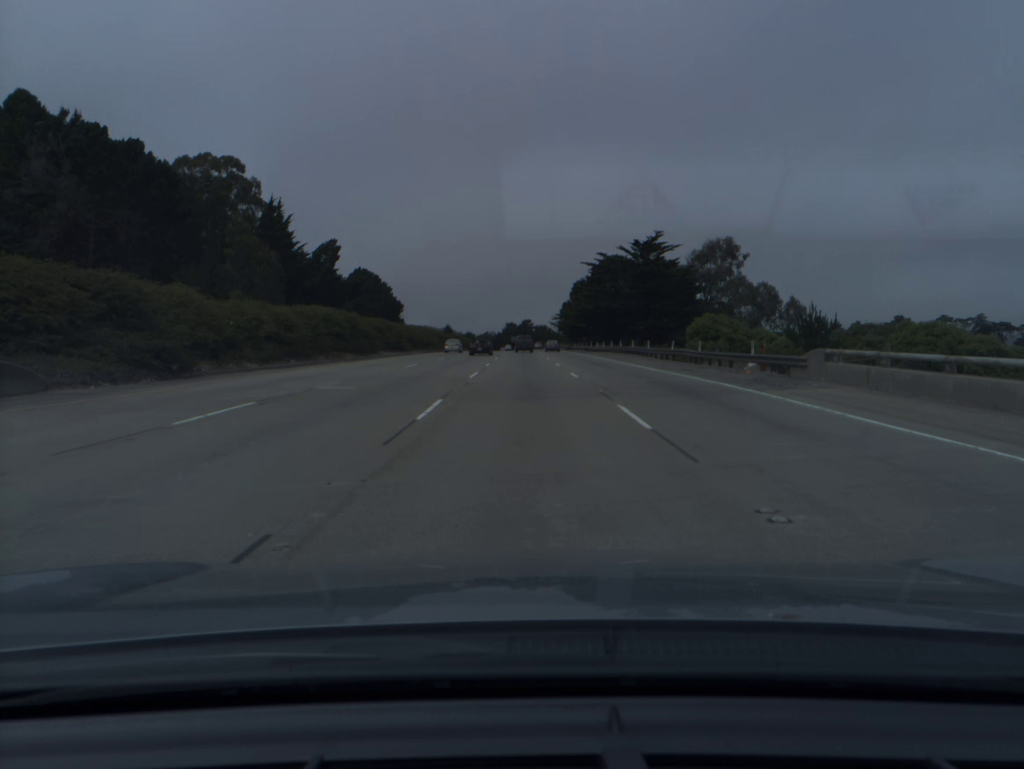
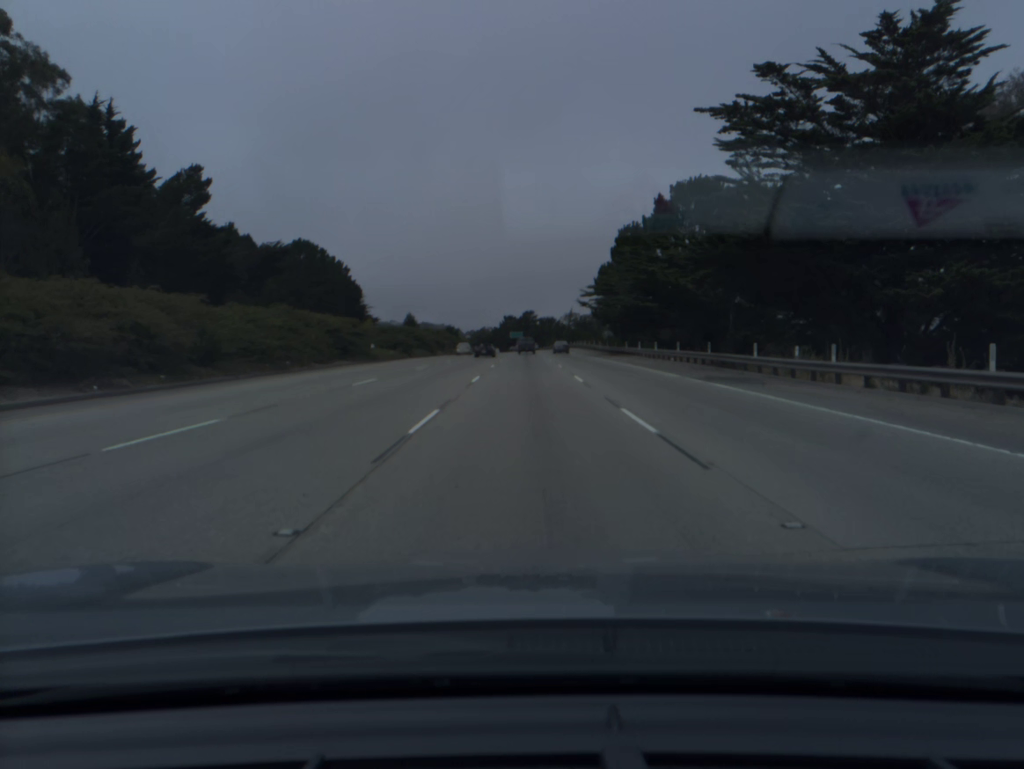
(-0.1, +70.5) m; 0°
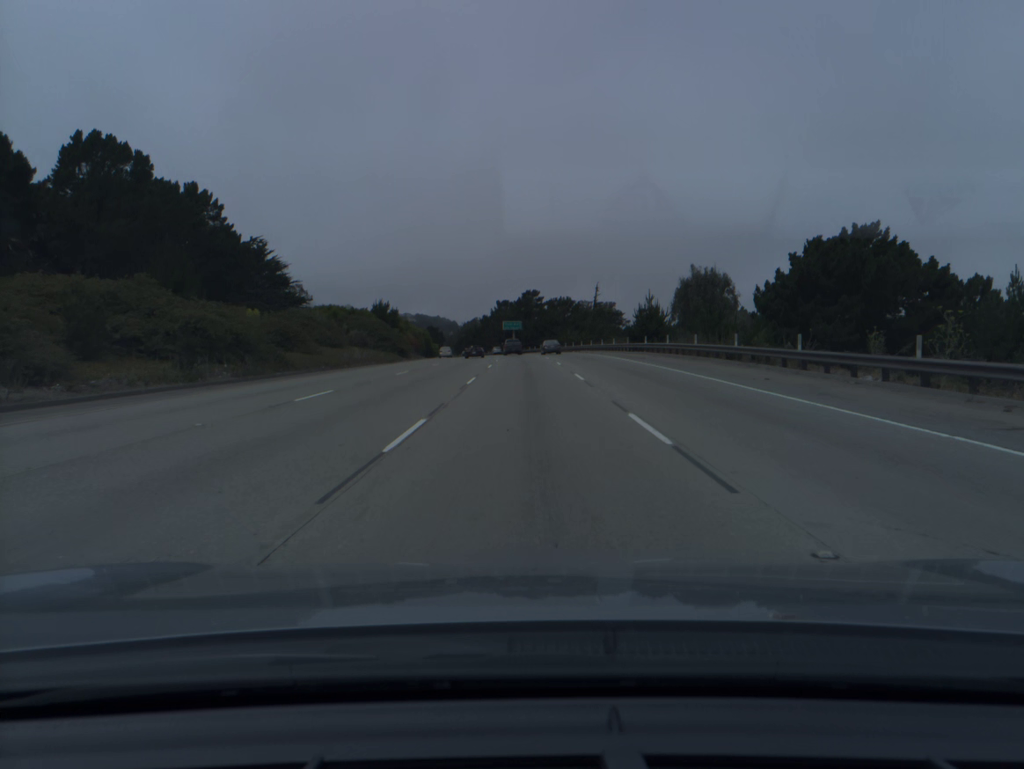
(+0.2, +88.7) m; 0°
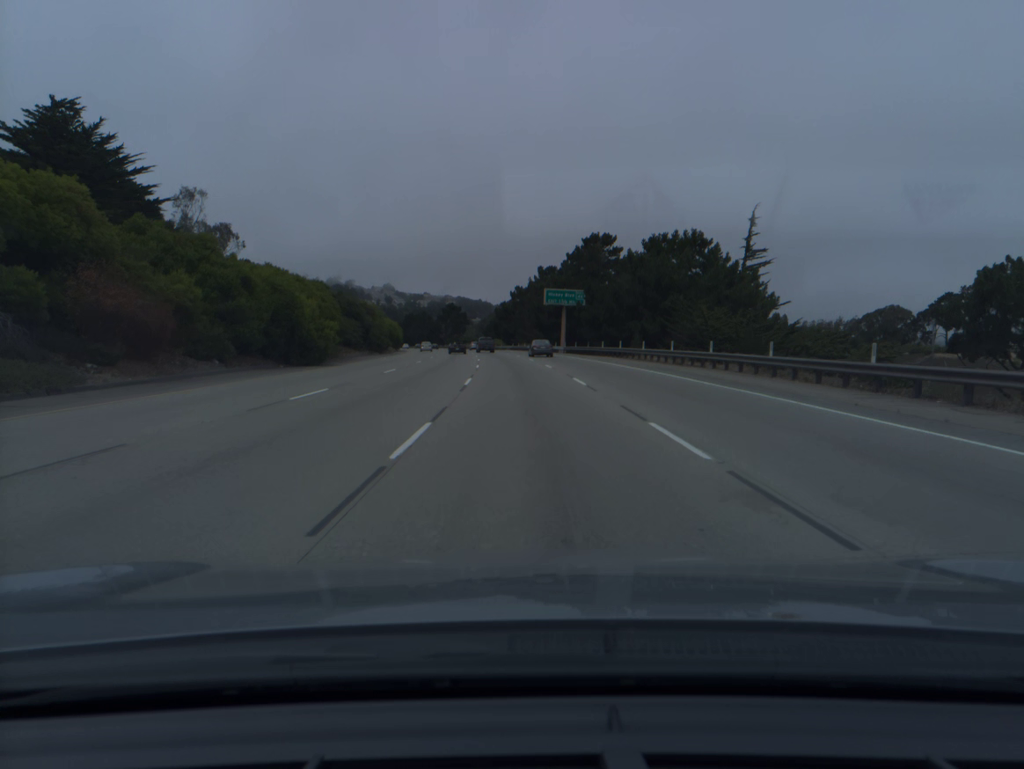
(-1.5, +88.9) m; -3°
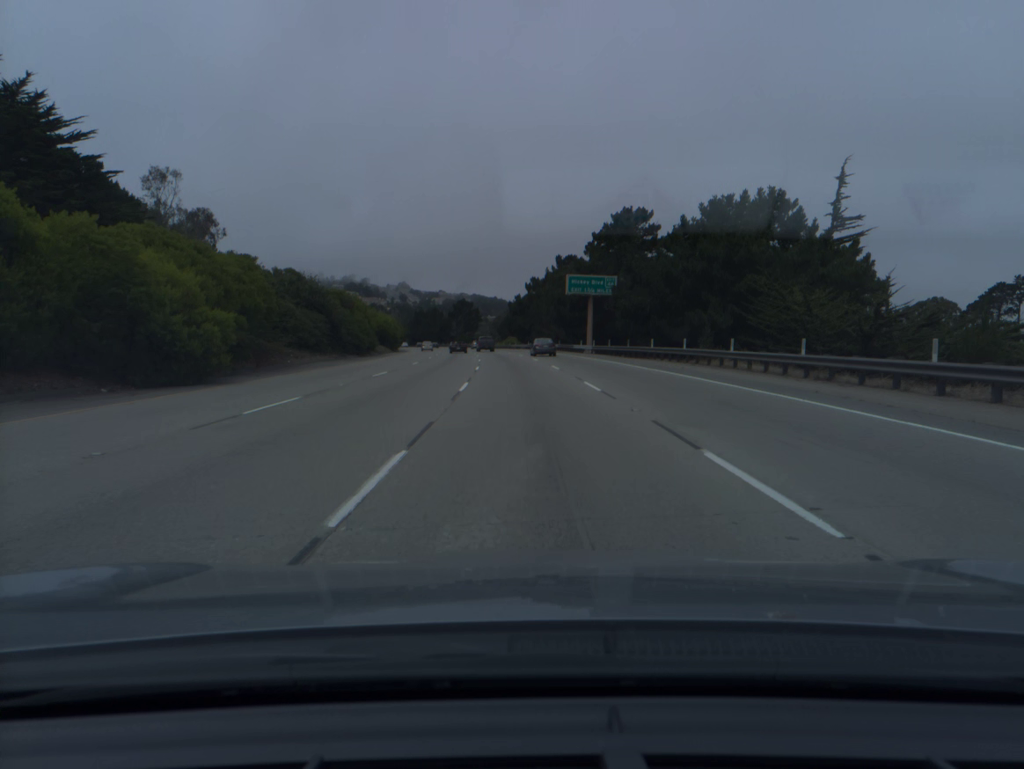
(-0.2, +17.8) m; -1°
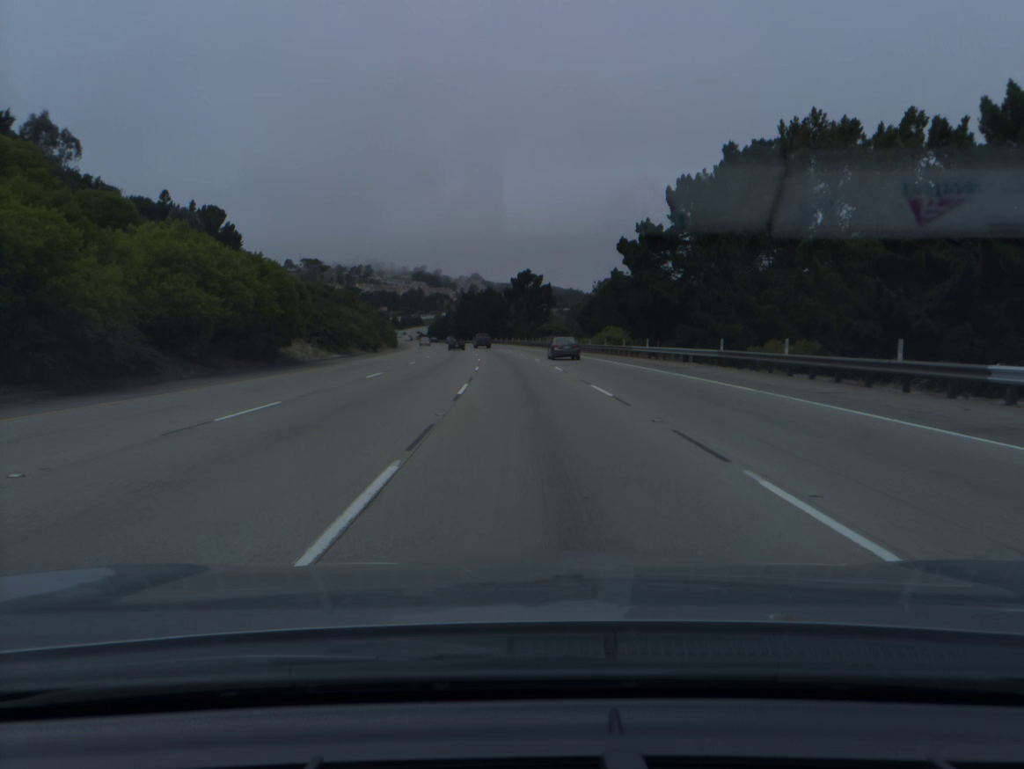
(-4.3, +88.9) m; -5°
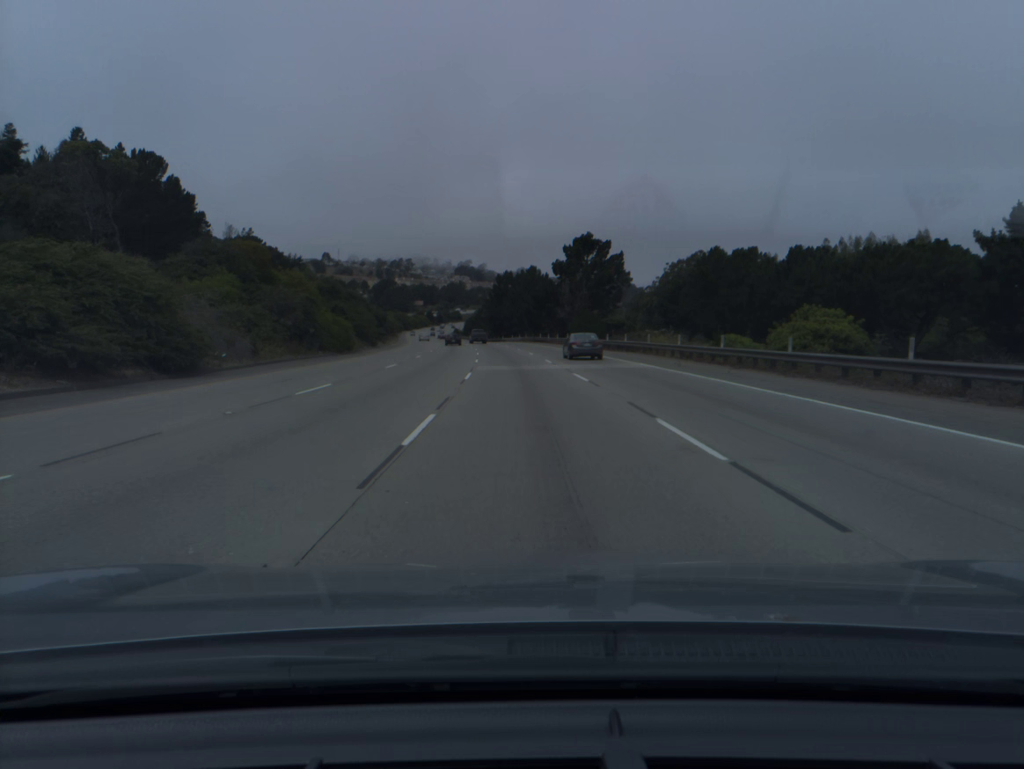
(-1.5, +53.3) m; -3°
